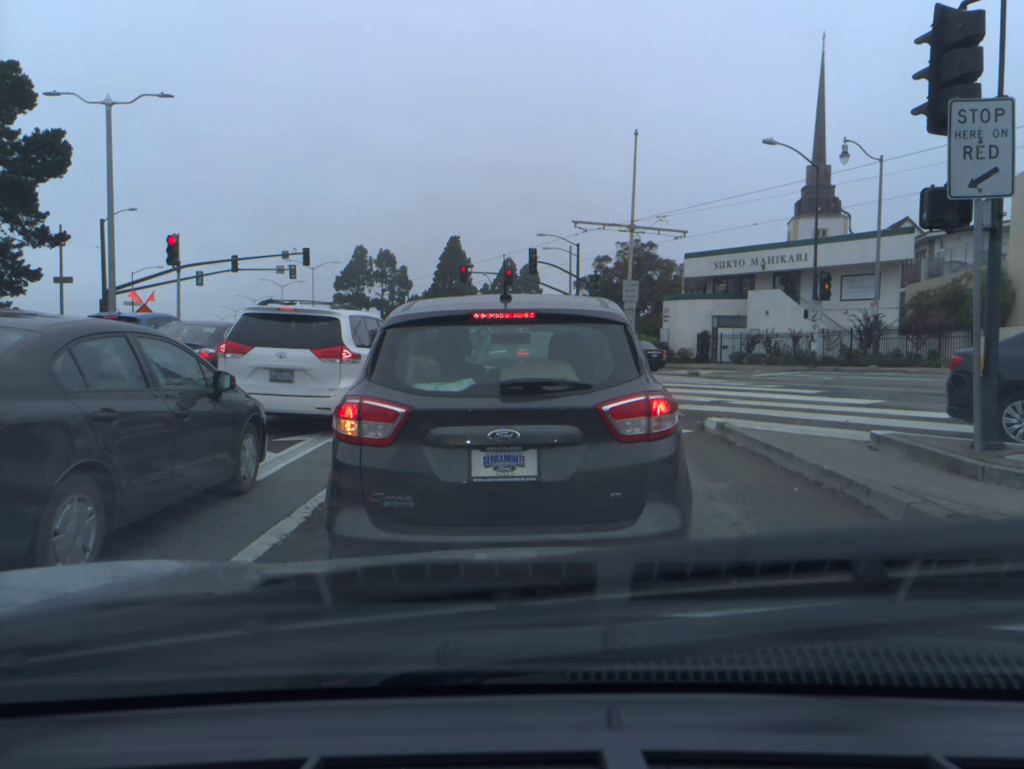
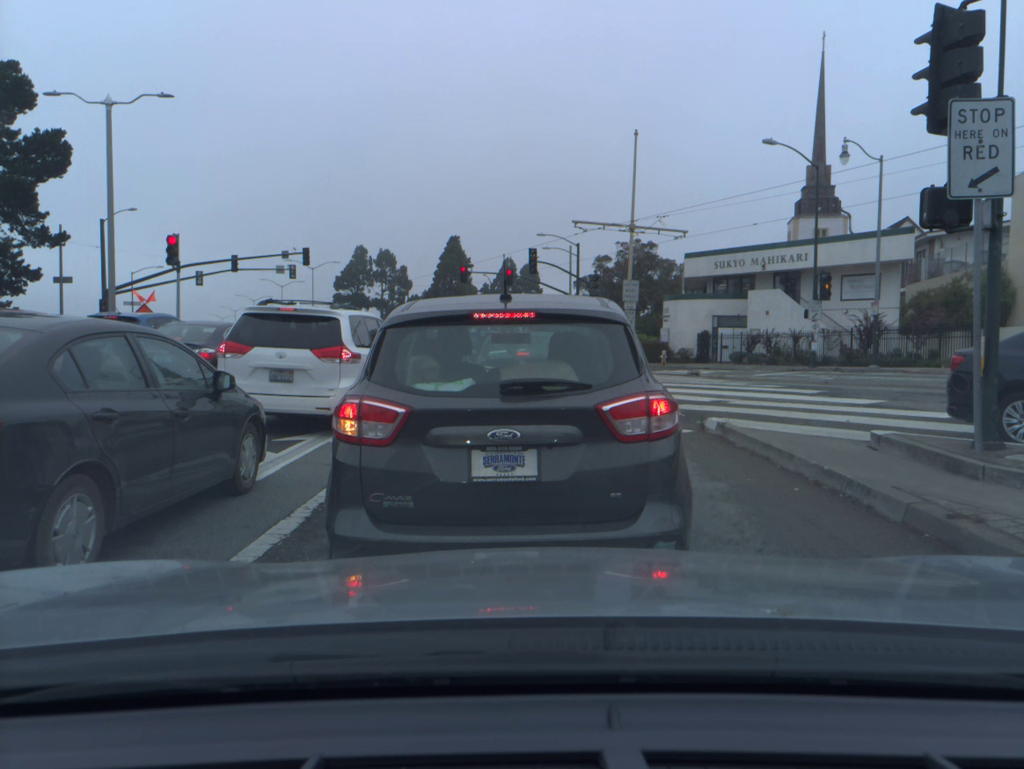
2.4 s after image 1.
(0.0, 0.0) m; 0°
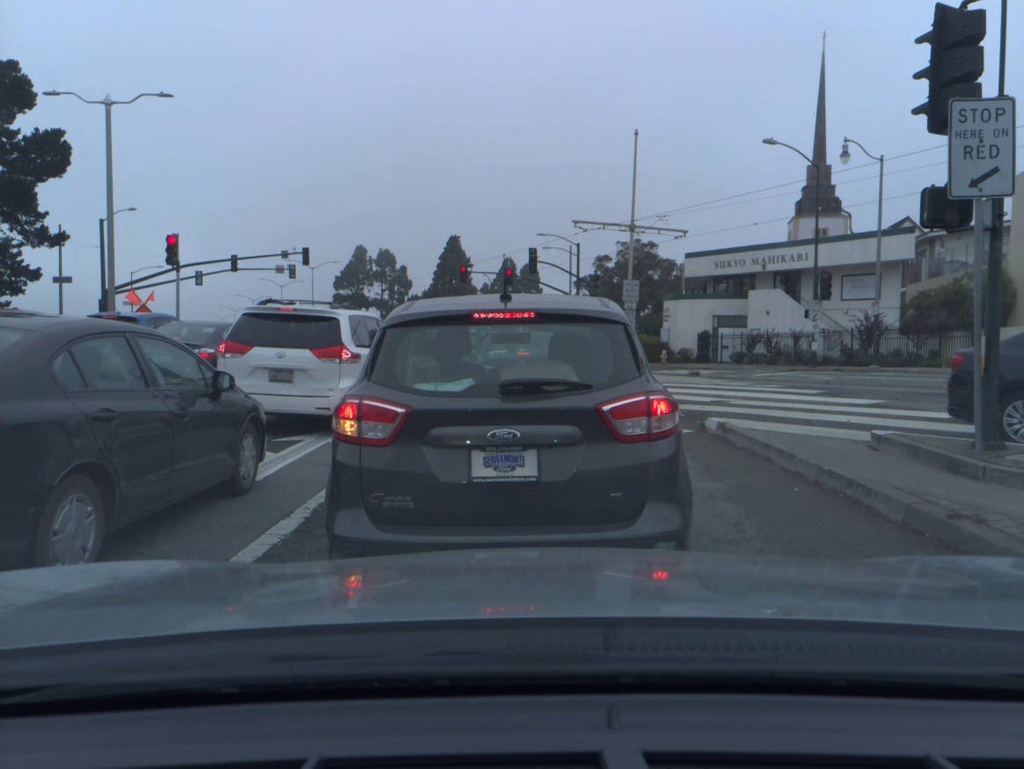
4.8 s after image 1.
(0.0, 0.0) m; 0°
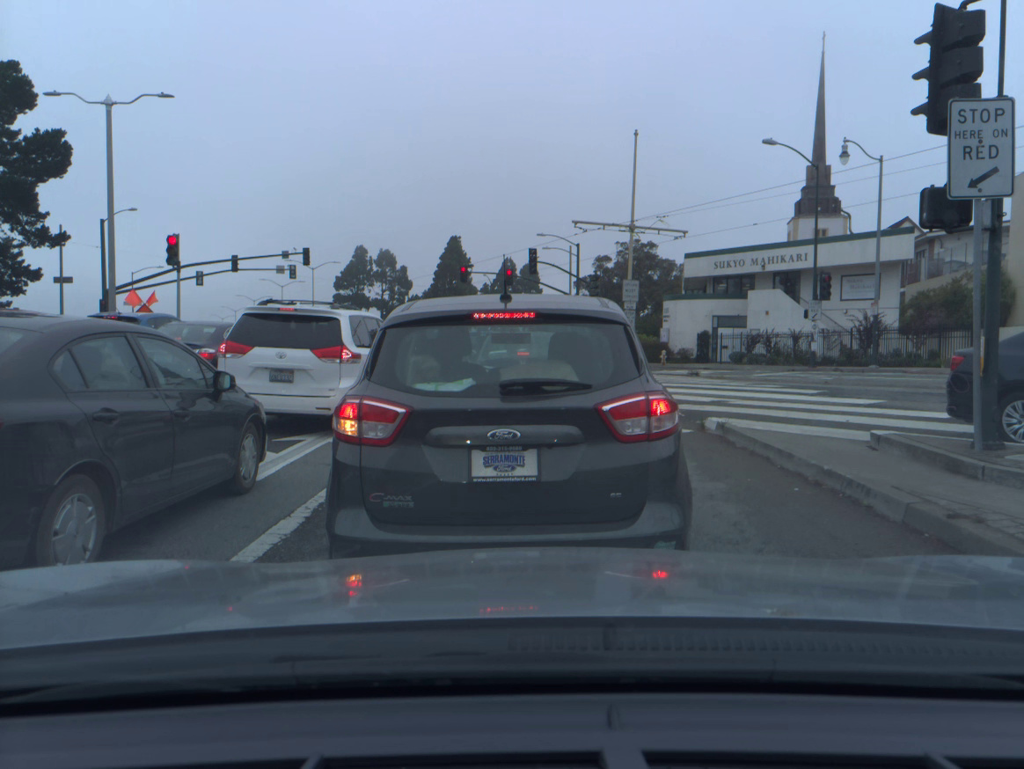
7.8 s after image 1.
(0.0, 0.0) m; 0°
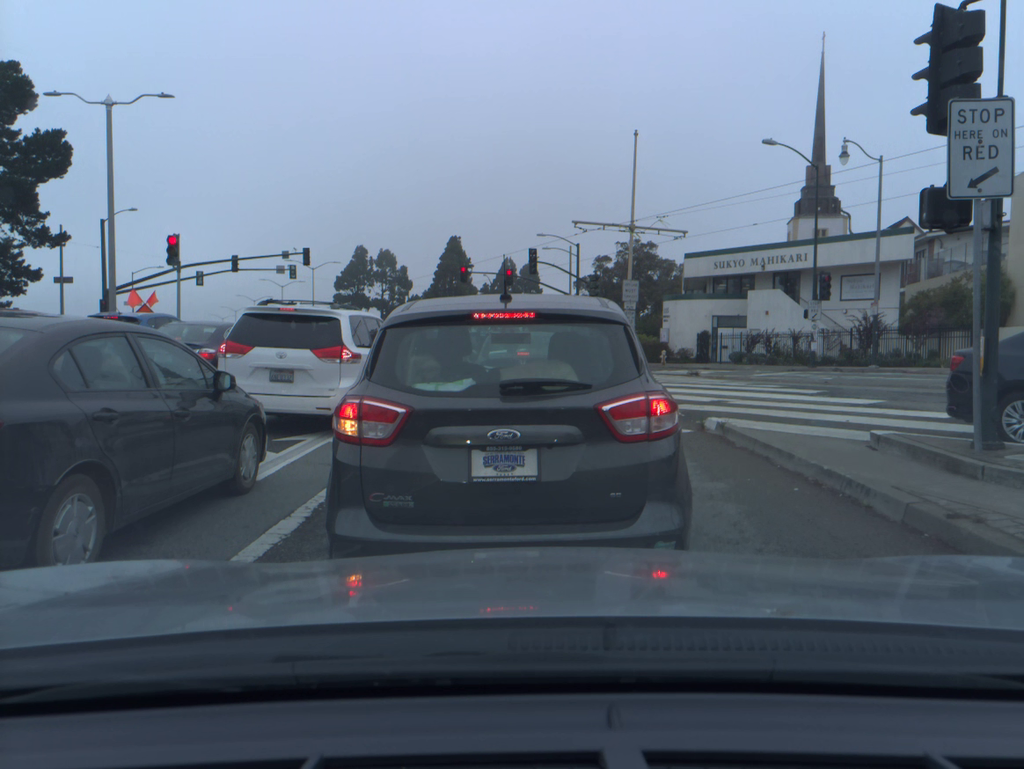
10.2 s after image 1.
(0.0, 0.0) m; 0°
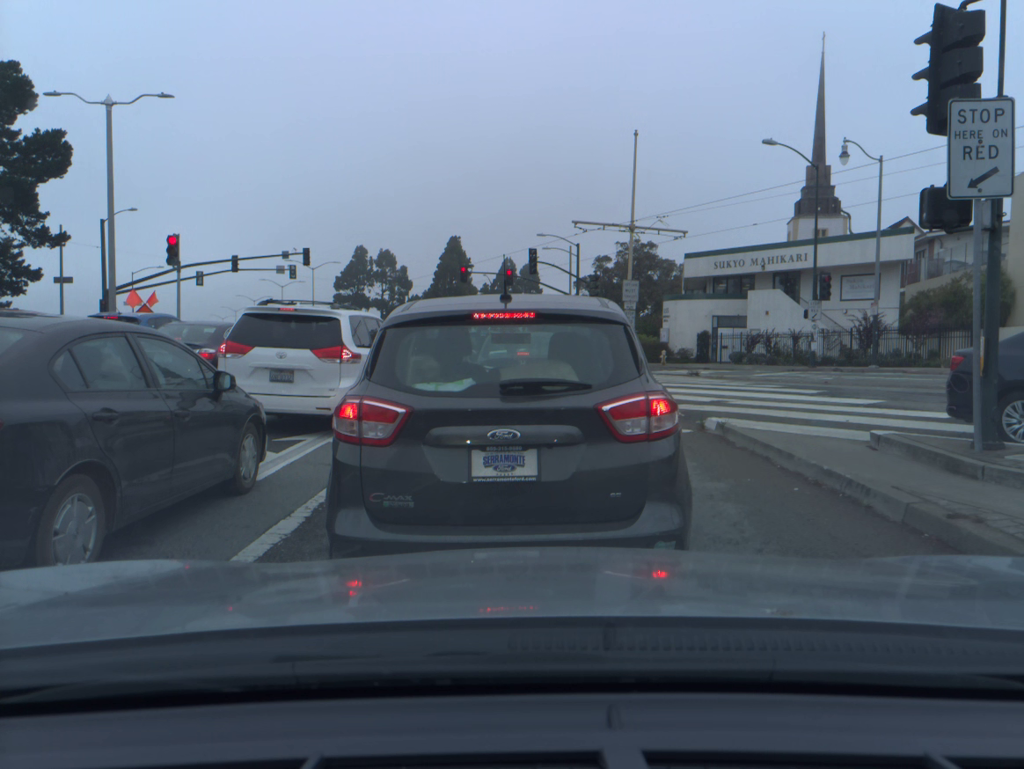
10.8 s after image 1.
(0.0, 0.0) m; 0°
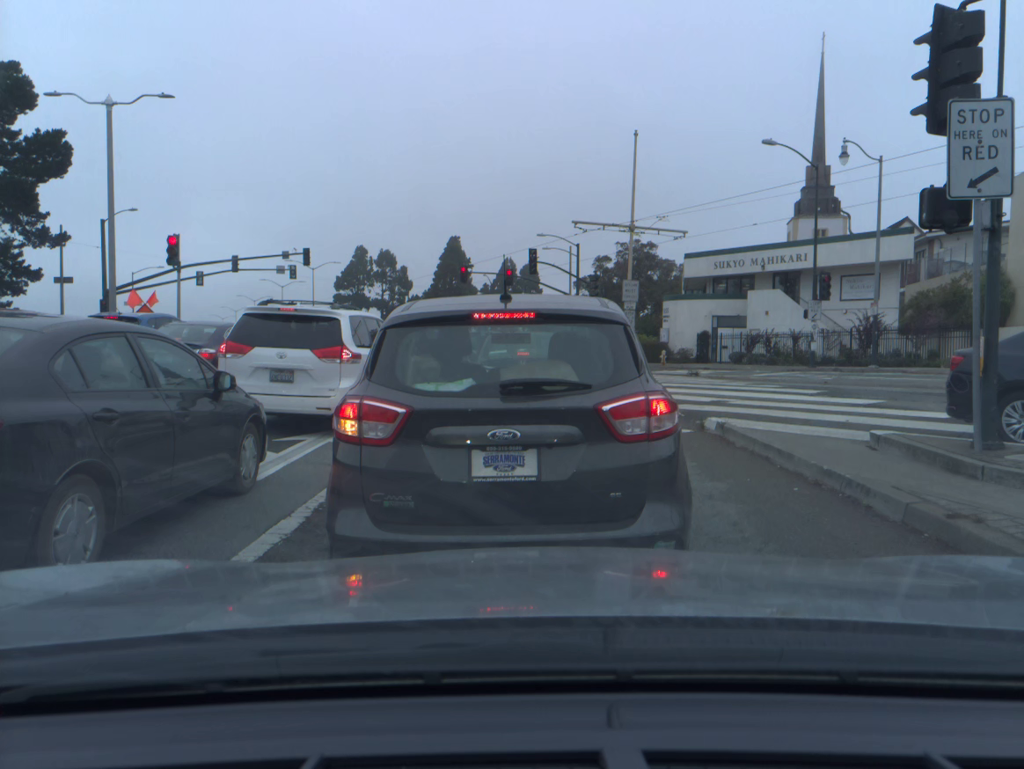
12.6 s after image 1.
(0.0, 0.0) m; 0°
